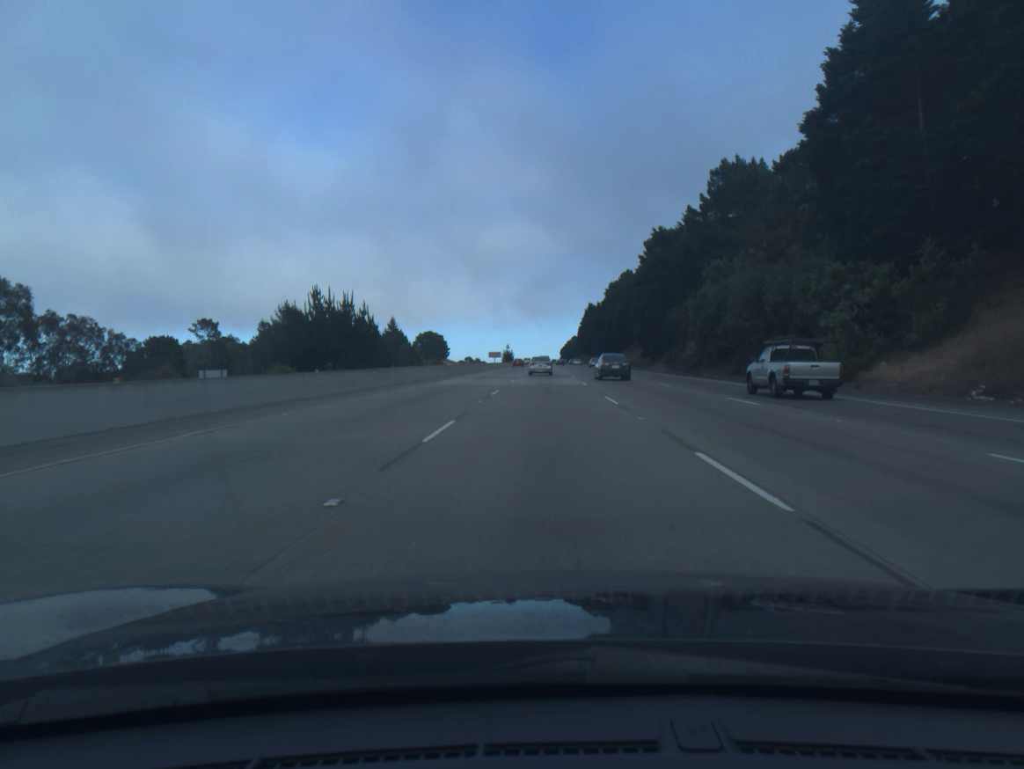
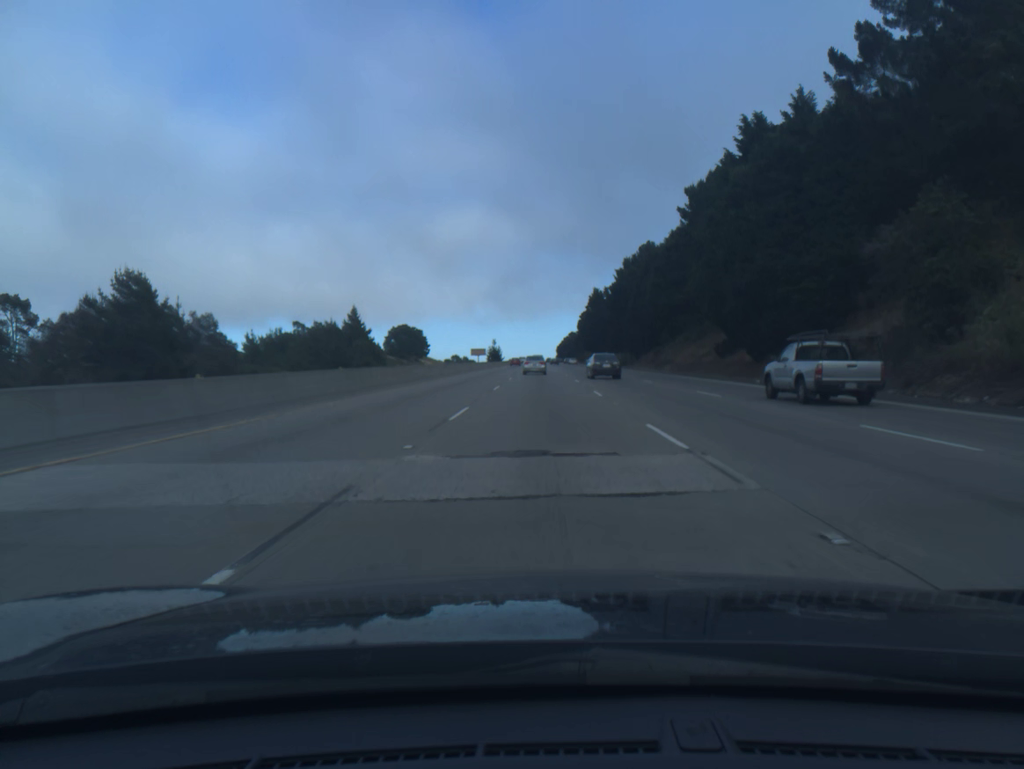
(+0.2, +54.4) m; 0°
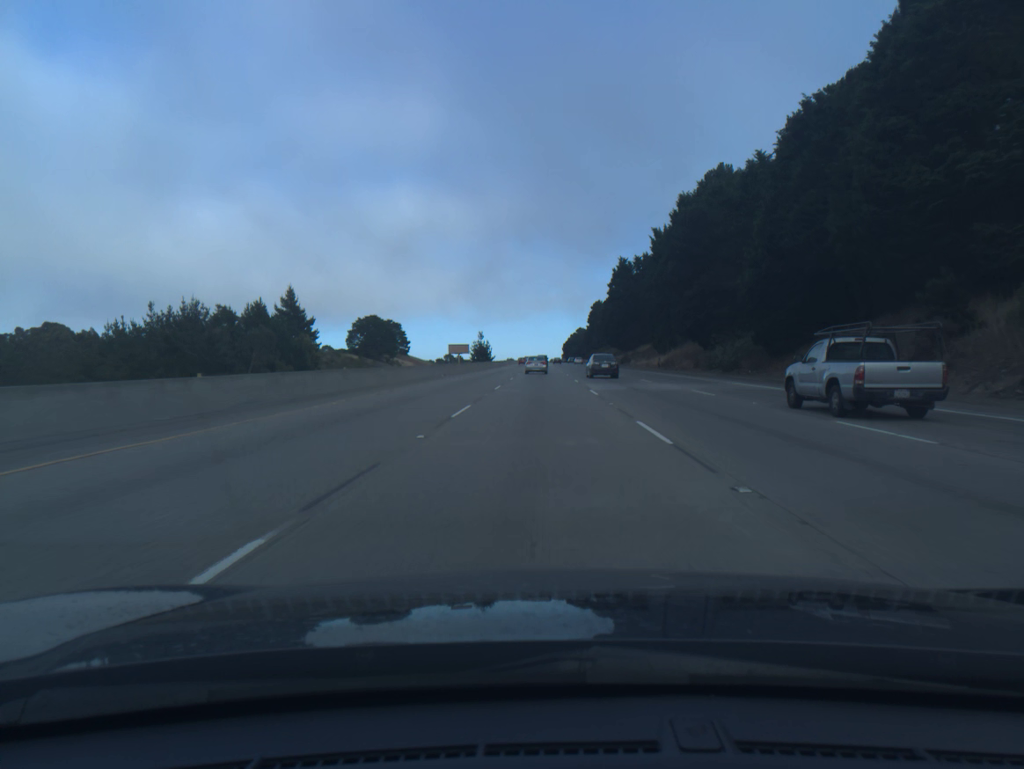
(-0.1, +72.5) m; 0°
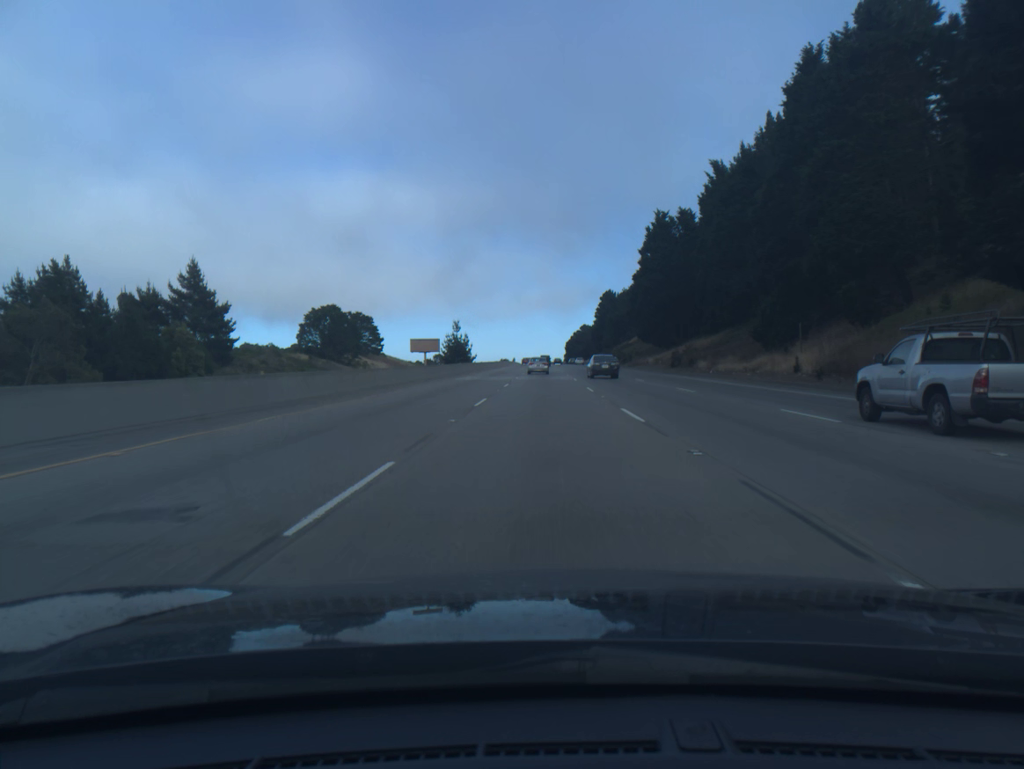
(-0.1, +54.5) m; 0°
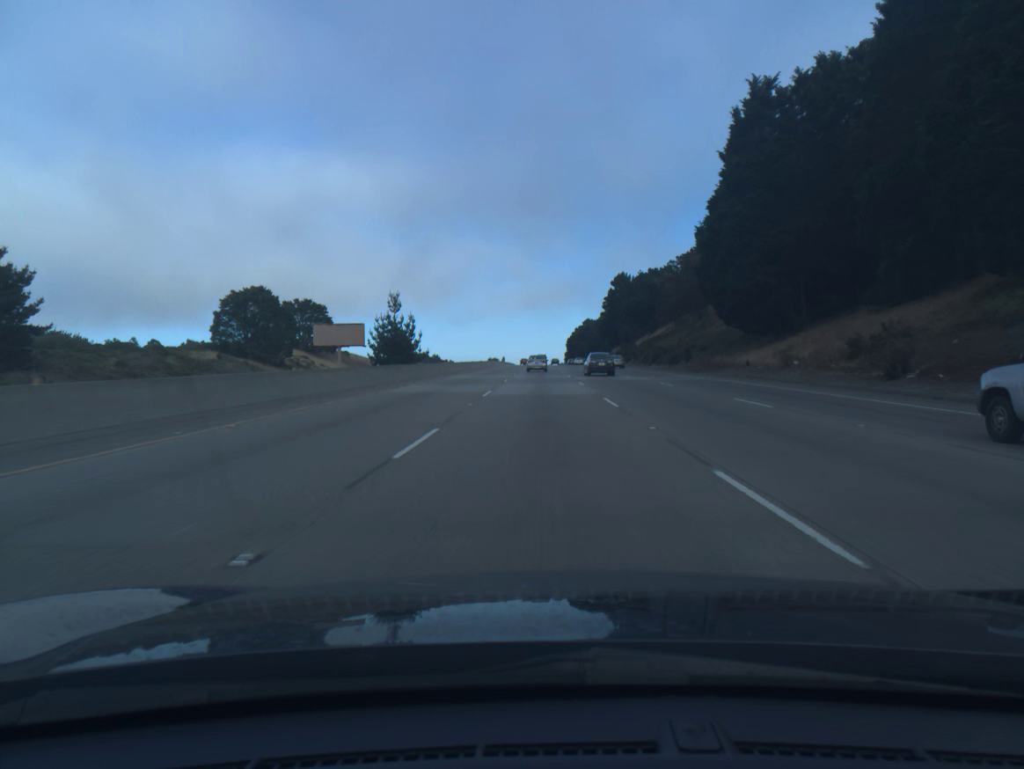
(+0.2, +54.6) m; 0°
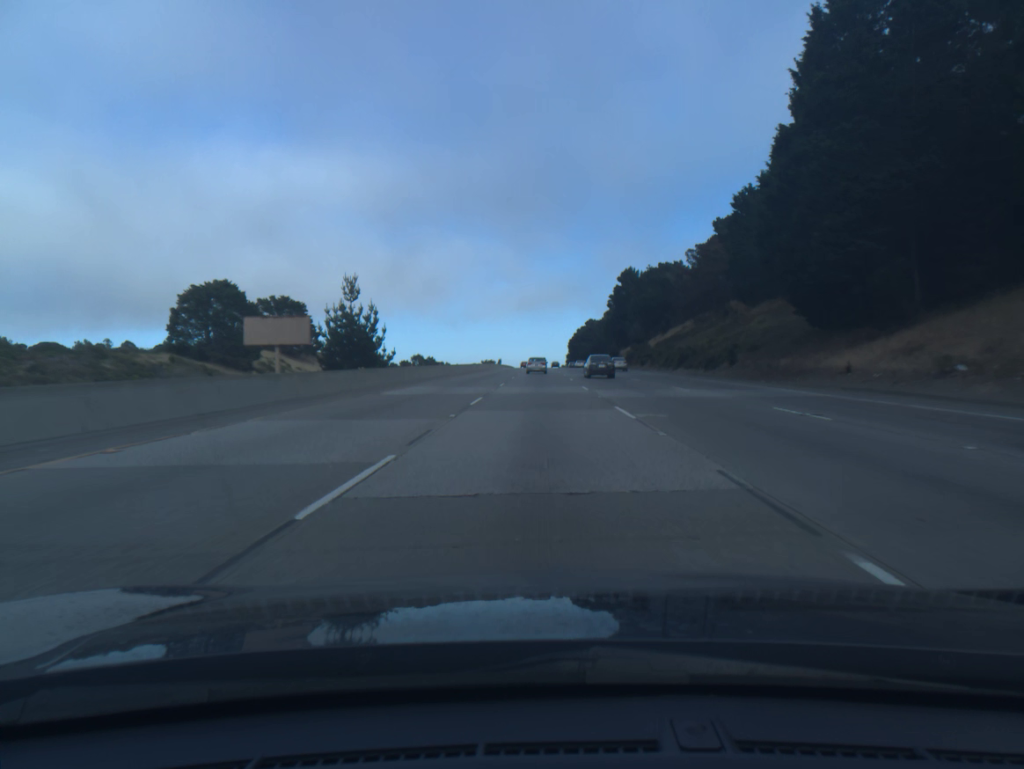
(0.0, +18.2) m; 0°
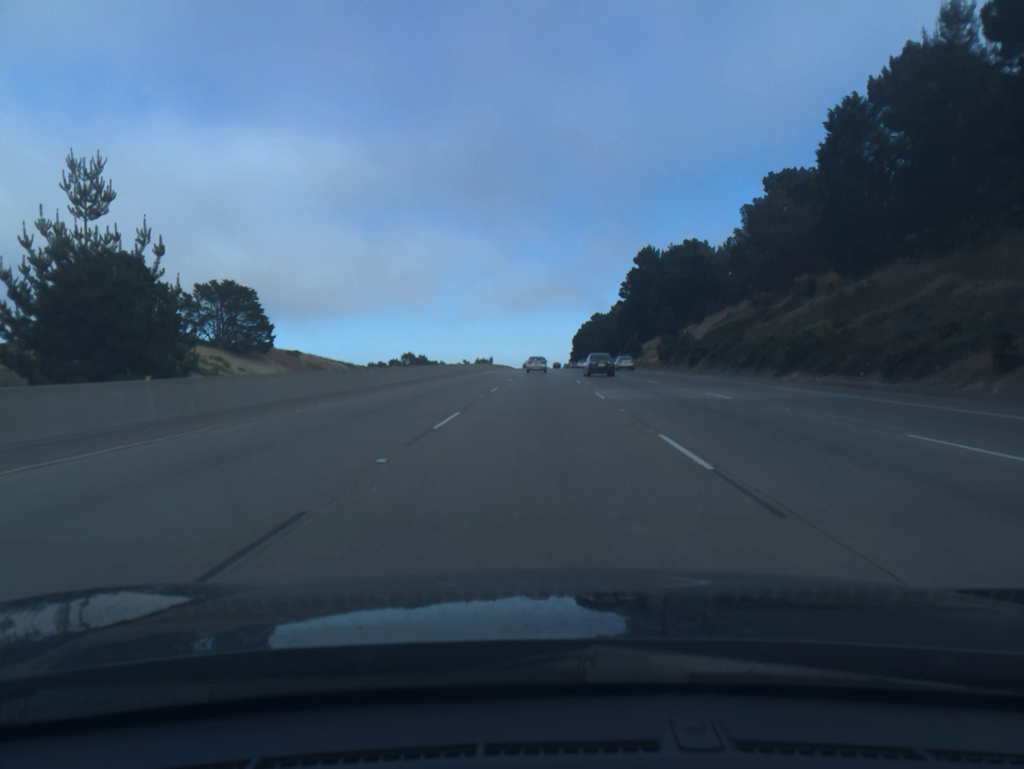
(0.0, +36.3) m; 0°
